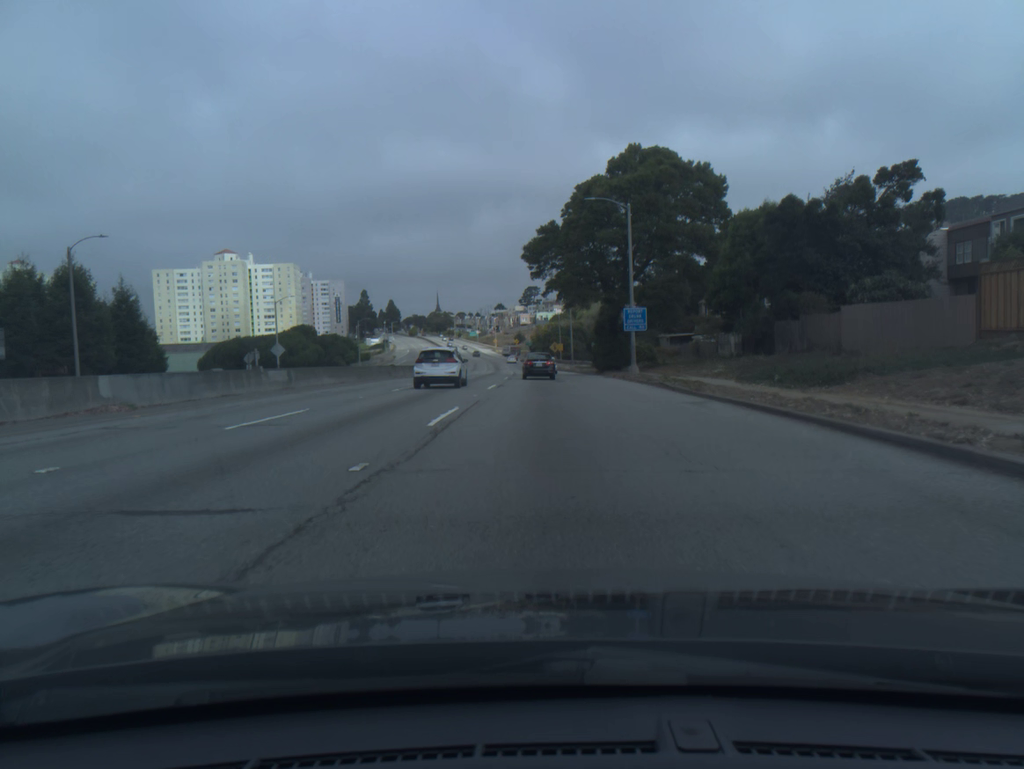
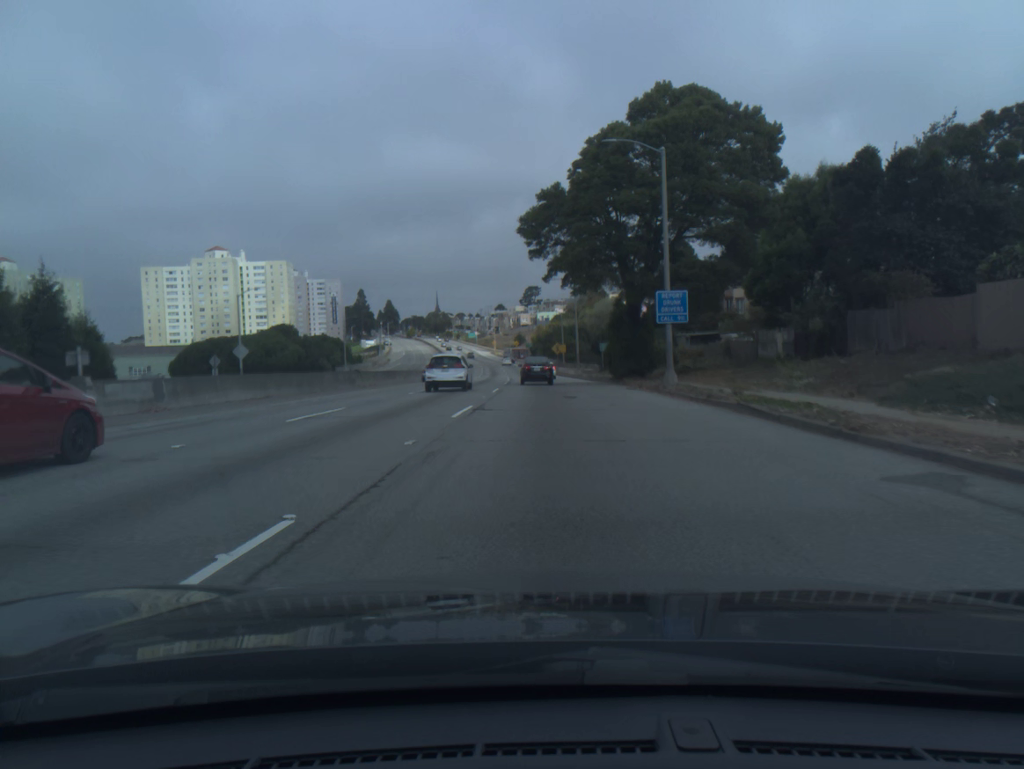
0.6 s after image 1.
(0.0, +11.6) m; 0°
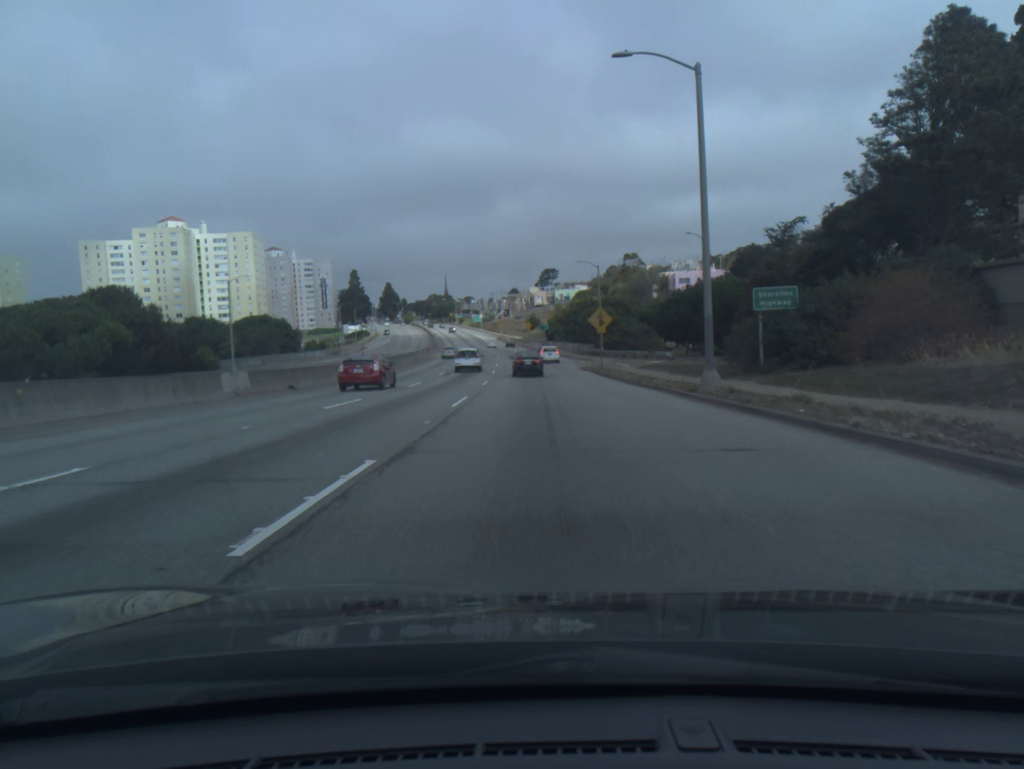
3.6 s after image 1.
(-0.5, +55.9) m; -1°
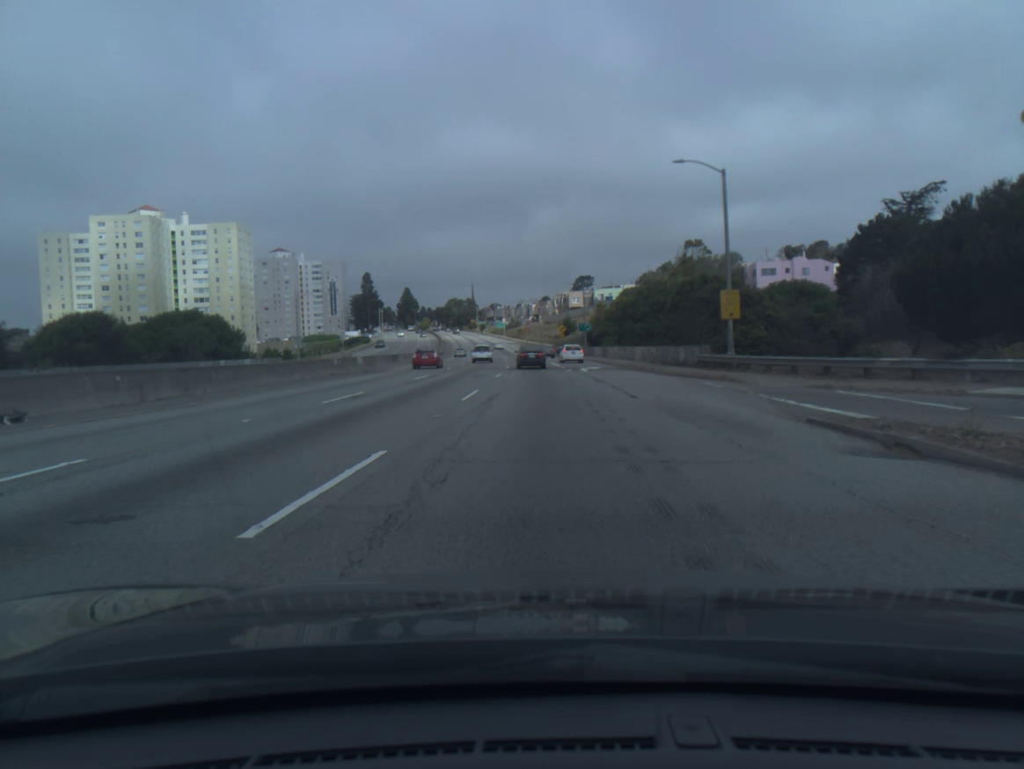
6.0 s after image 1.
(-1.0, +44.5) m; -2°
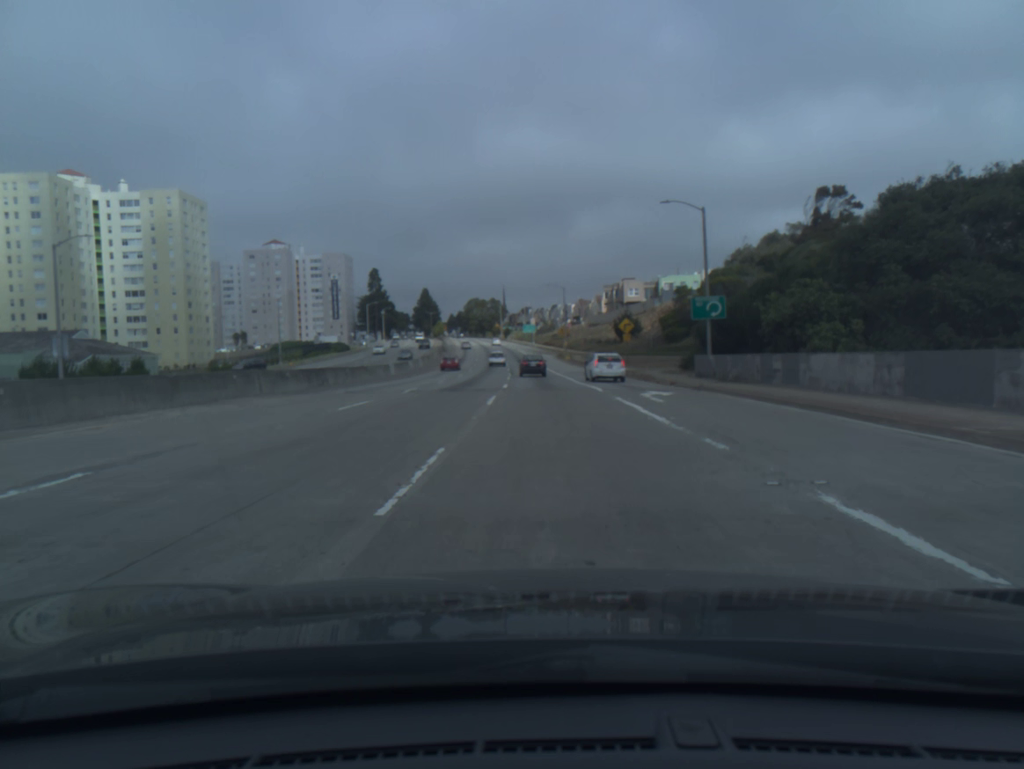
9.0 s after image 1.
(-1.1, +59.4) m; -2°
